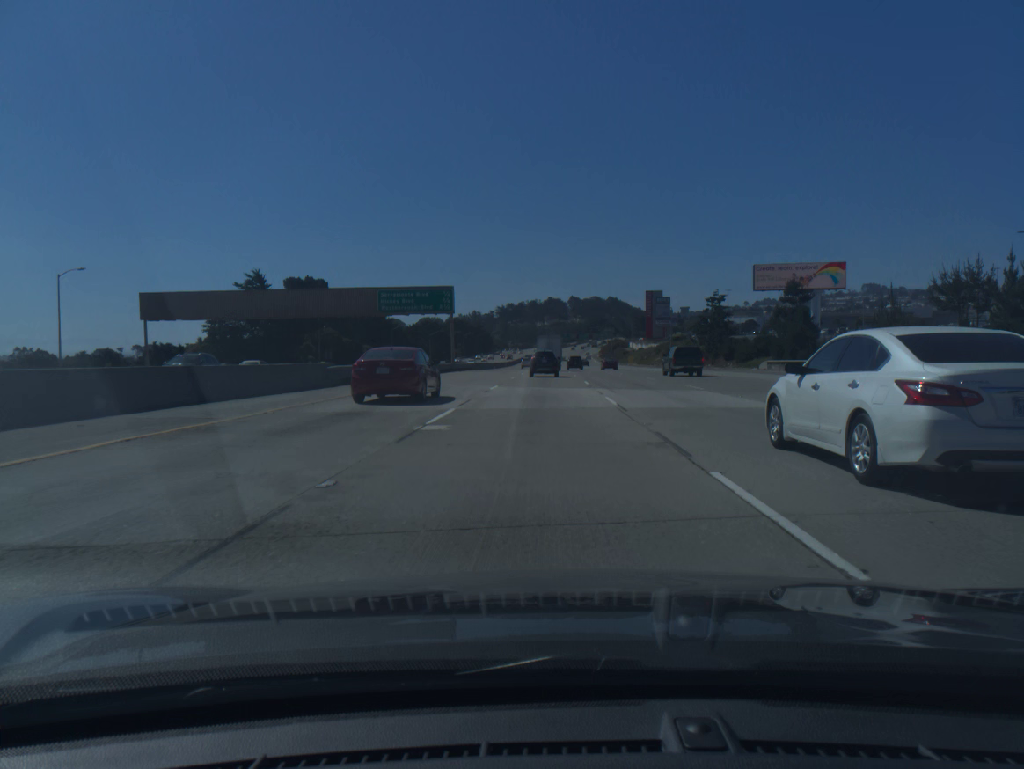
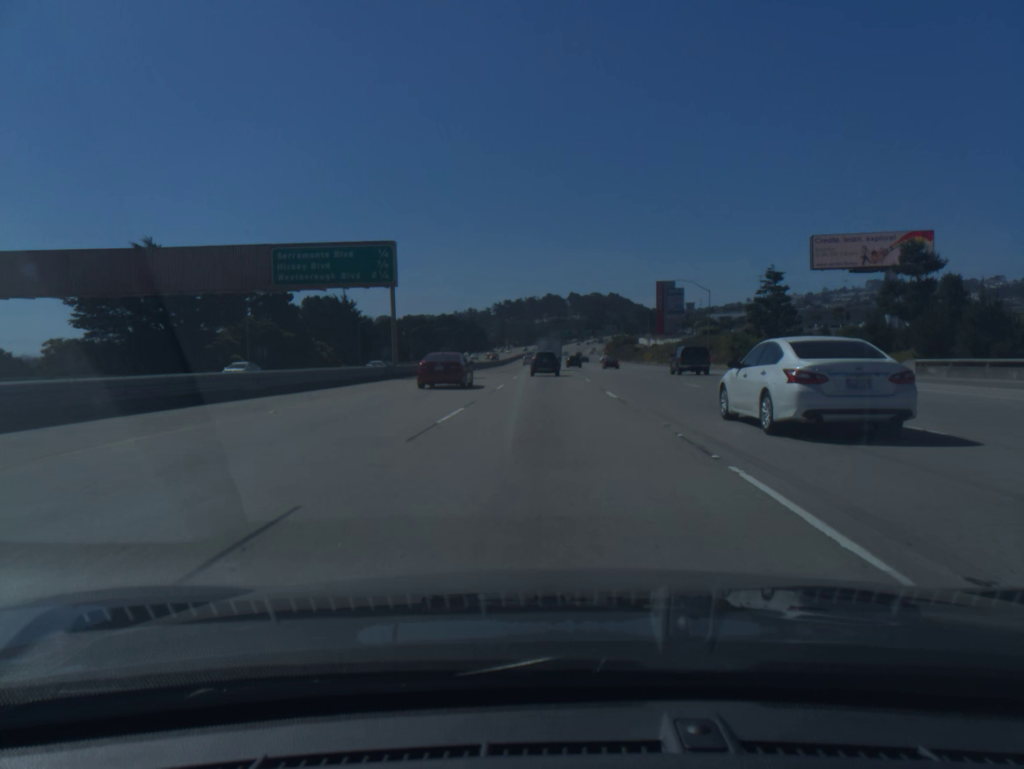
(-0.1, +29.2) m; 0°
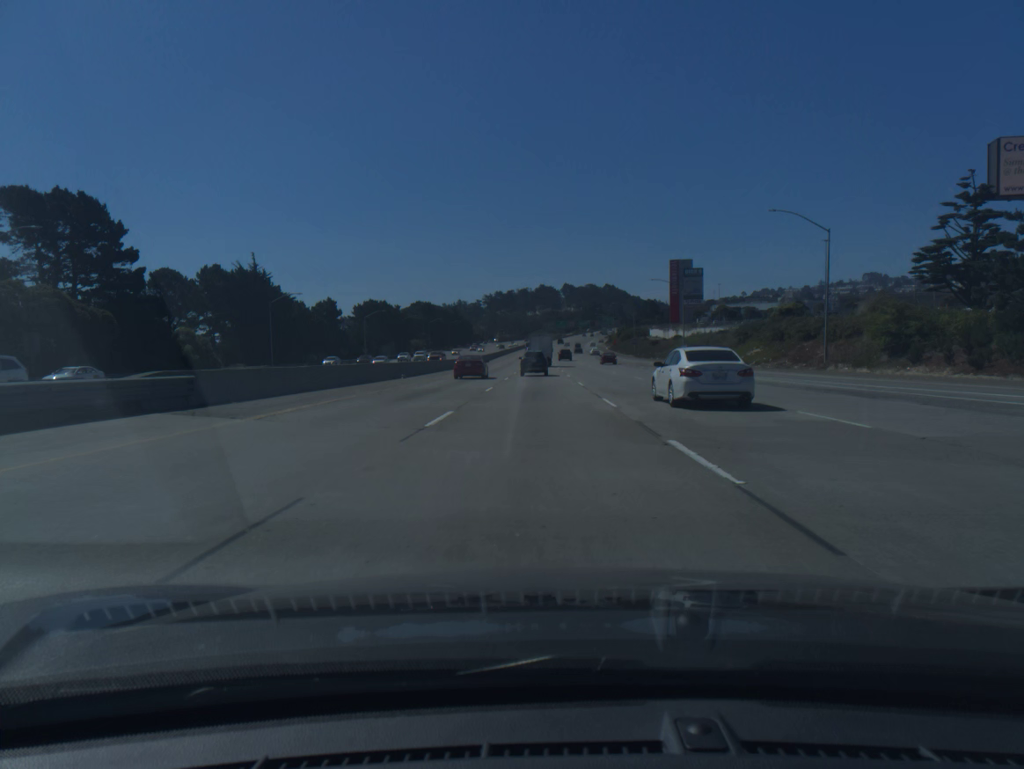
(+0.3, +43.9) m; +1°
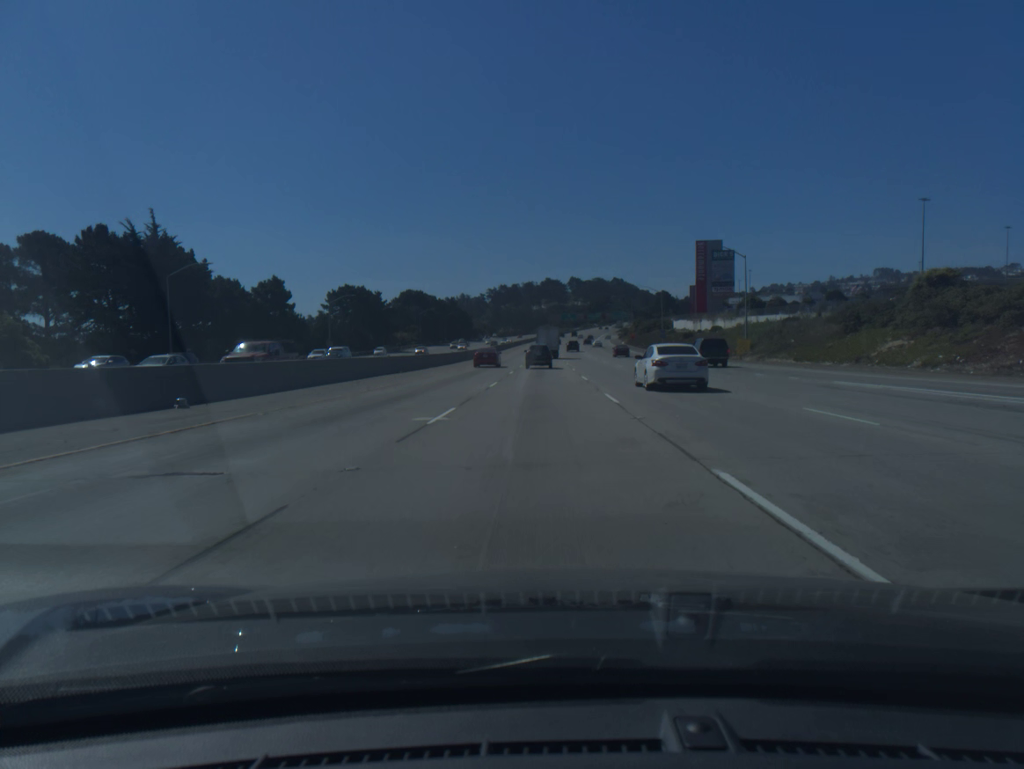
(-0.1, +29.5) m; 0°
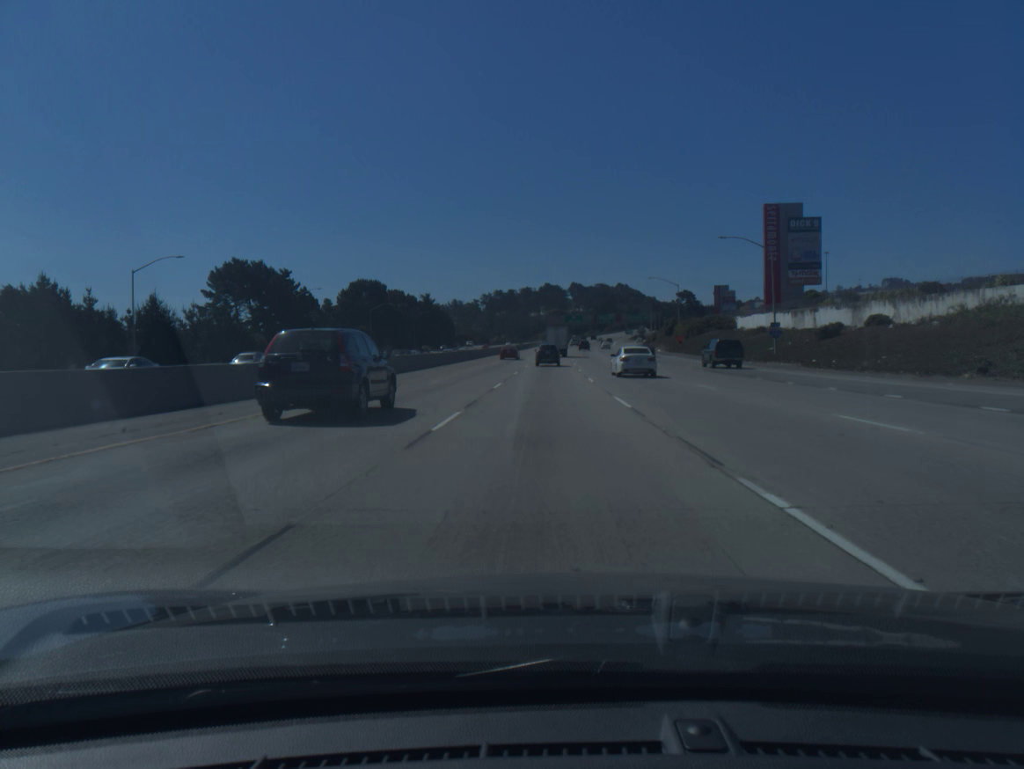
(-0.1, +59.4) m; 0°
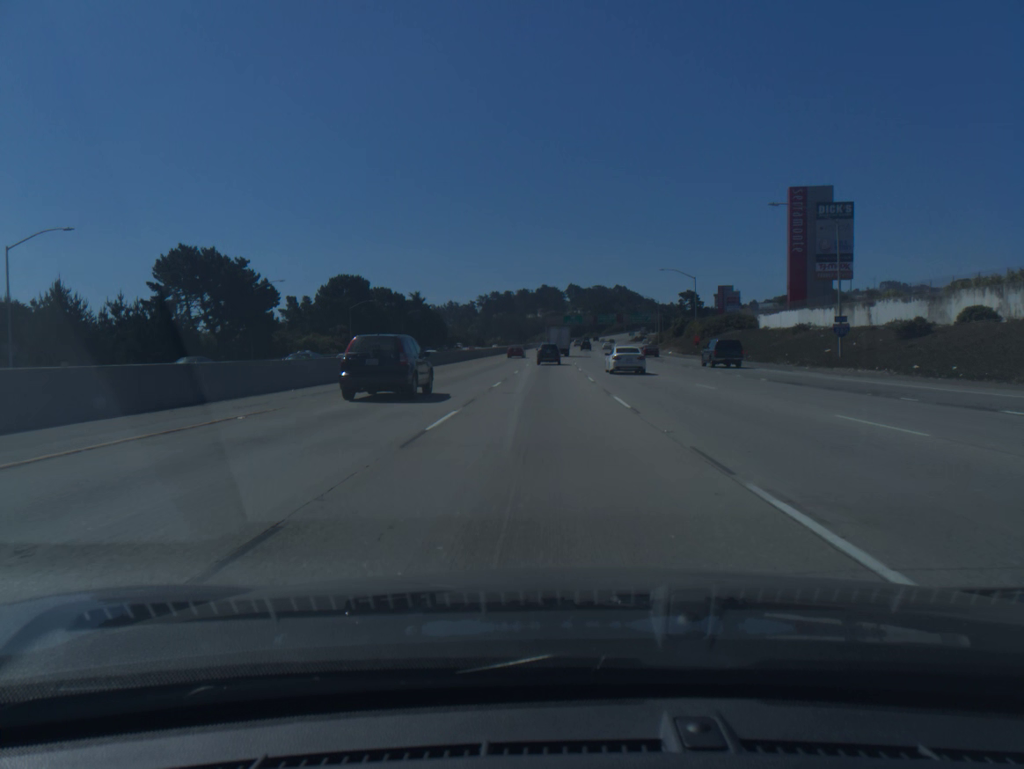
(0.0, +15.0) m; 0°
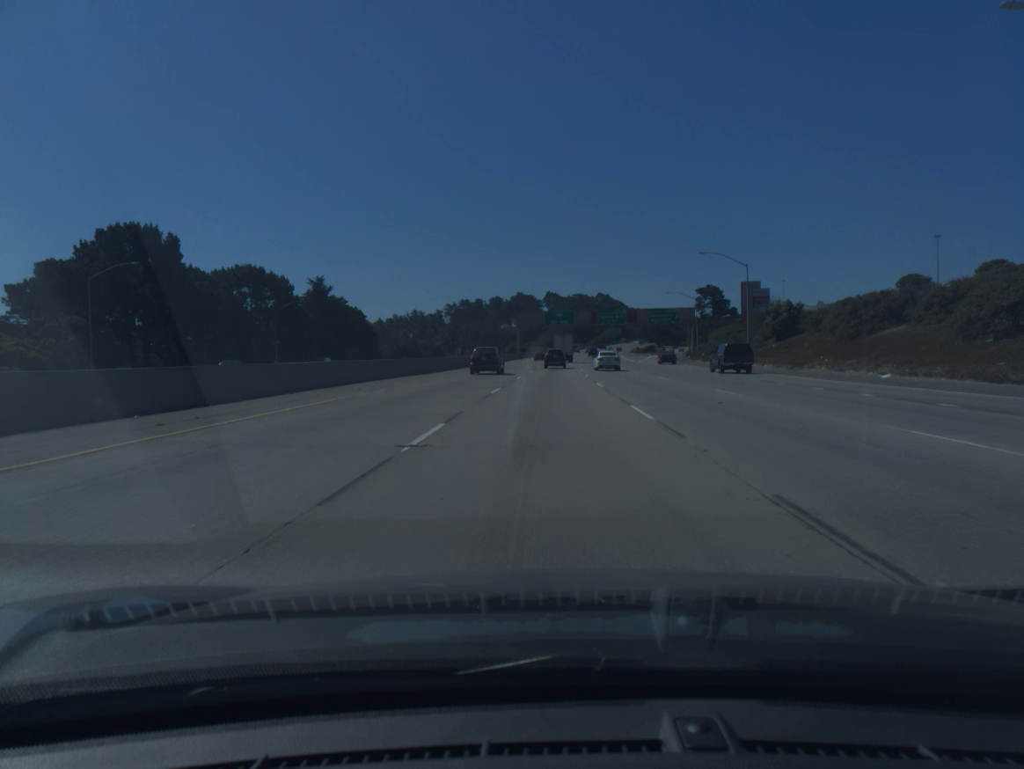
(+0.8, +76.0) m; +2°
